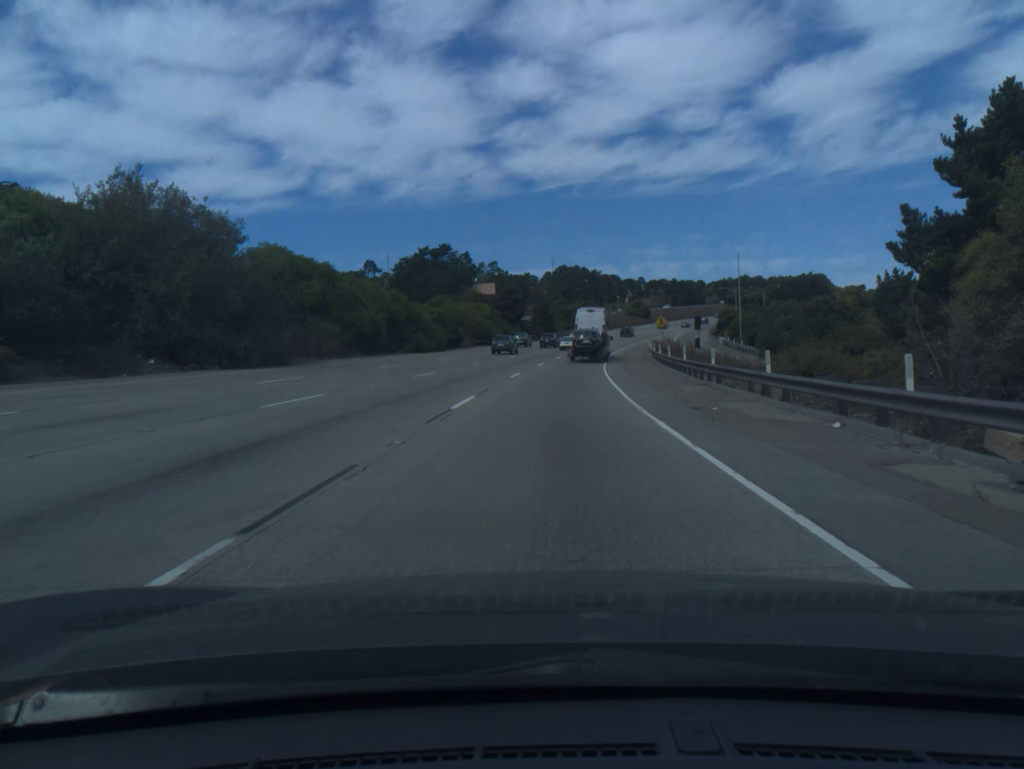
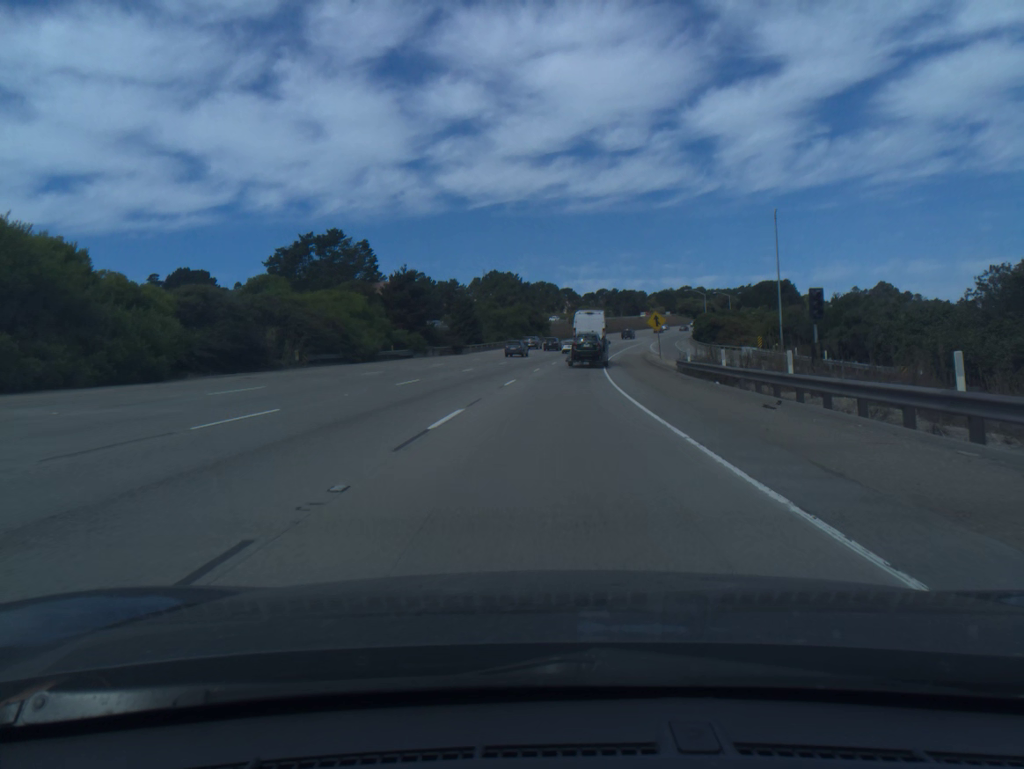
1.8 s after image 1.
(+1.8, +46.7) m; +5°
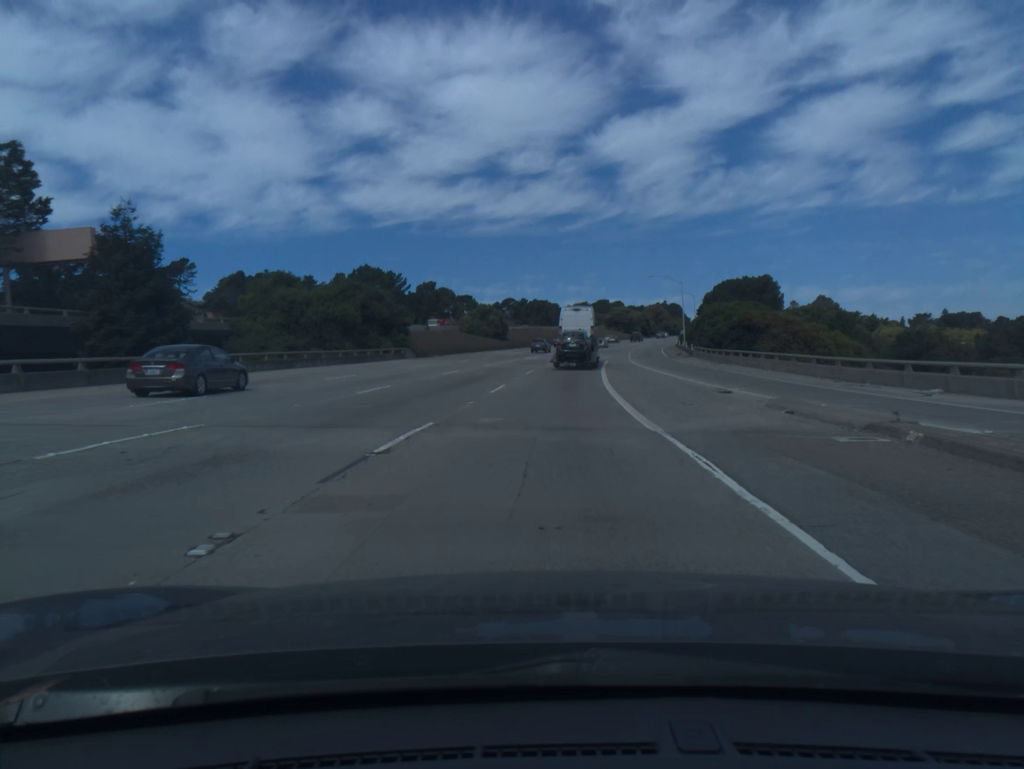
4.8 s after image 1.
(+4.9, +74.8) m; +7°
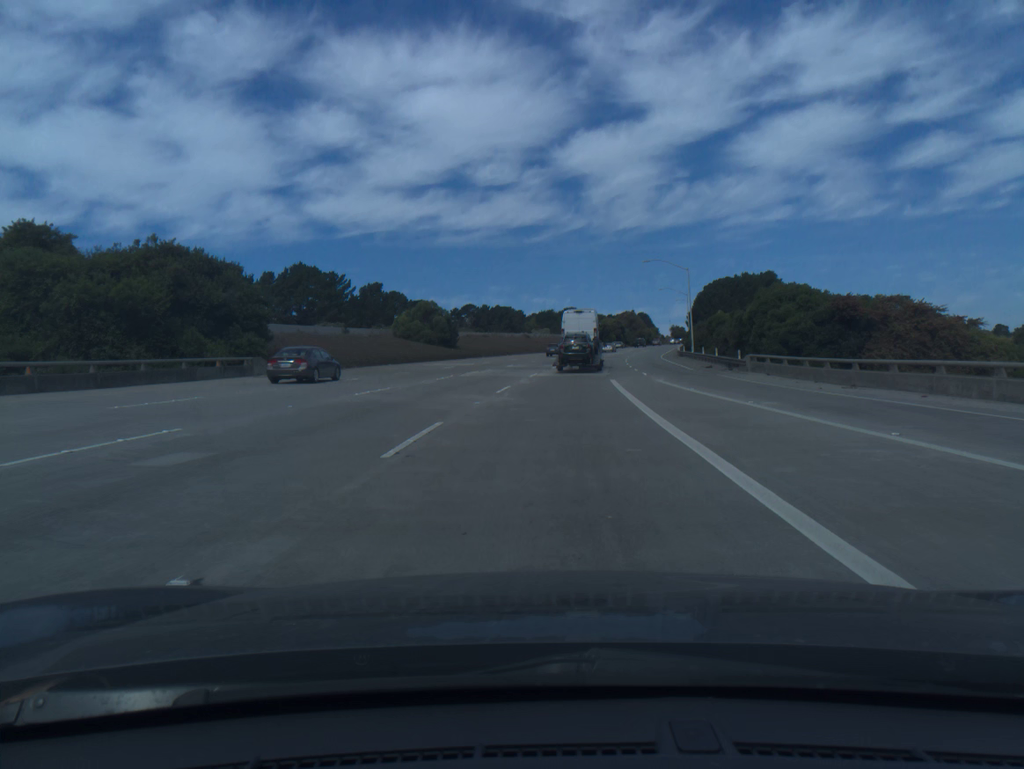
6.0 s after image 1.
(+0.7, +28.8) m; +3°
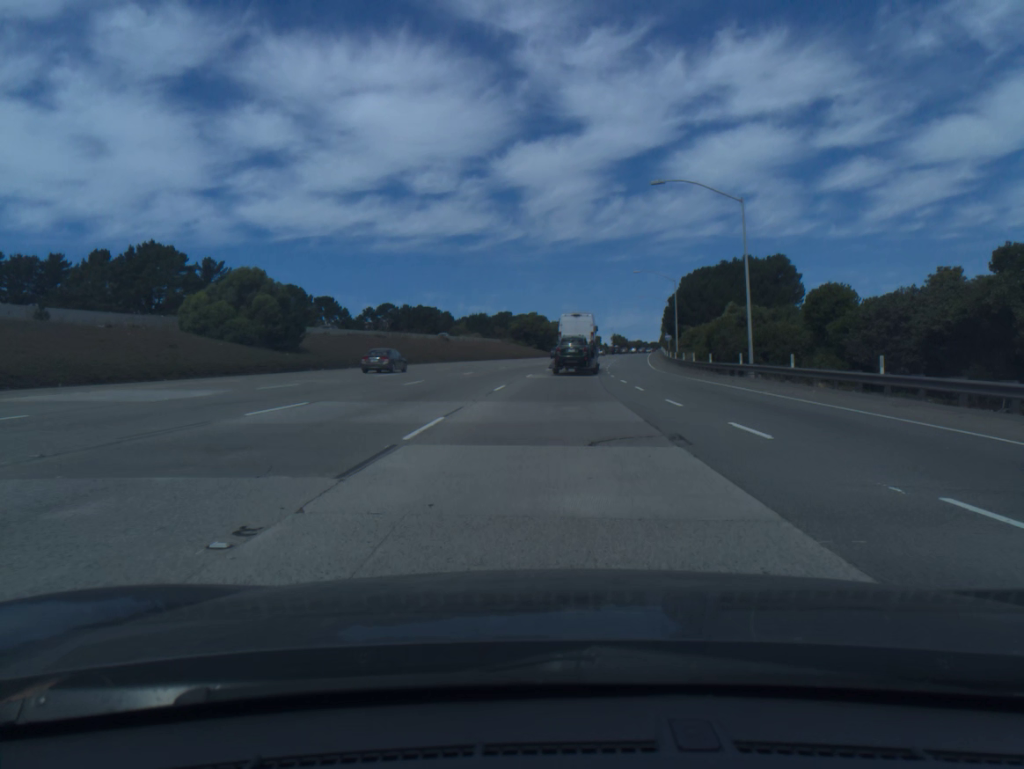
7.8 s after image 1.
(+1.6, +41.9) m; +4°
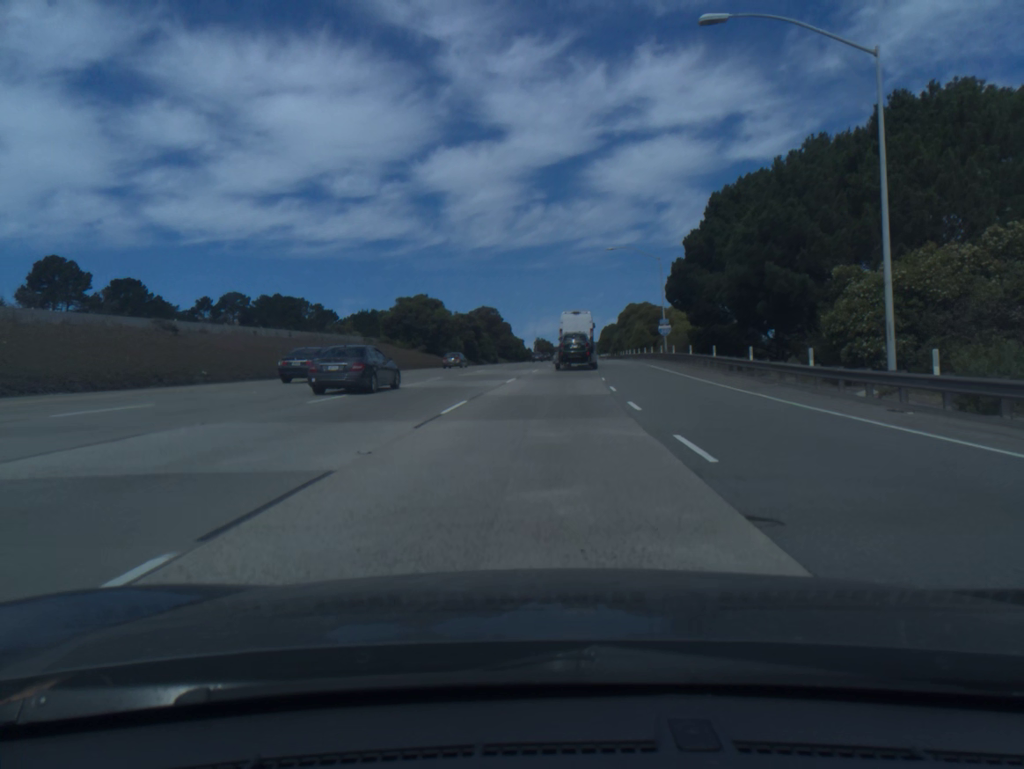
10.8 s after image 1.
(+4.1, +67.9) m; +6°
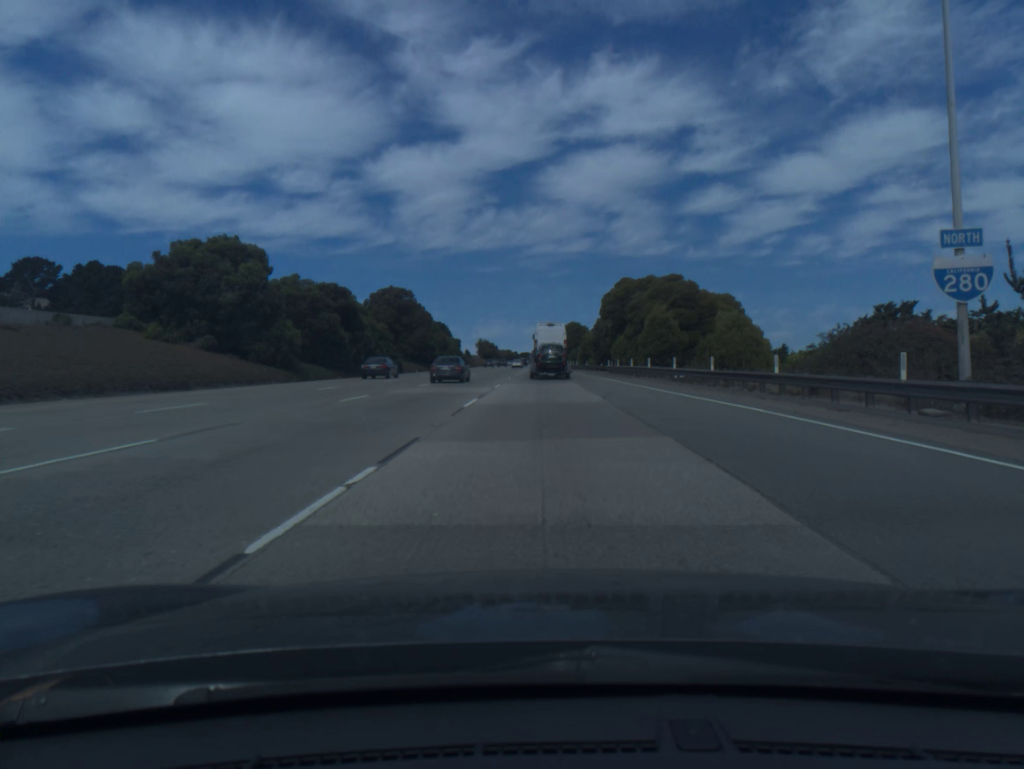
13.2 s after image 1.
(+1.8, +54.3) m; +4°
